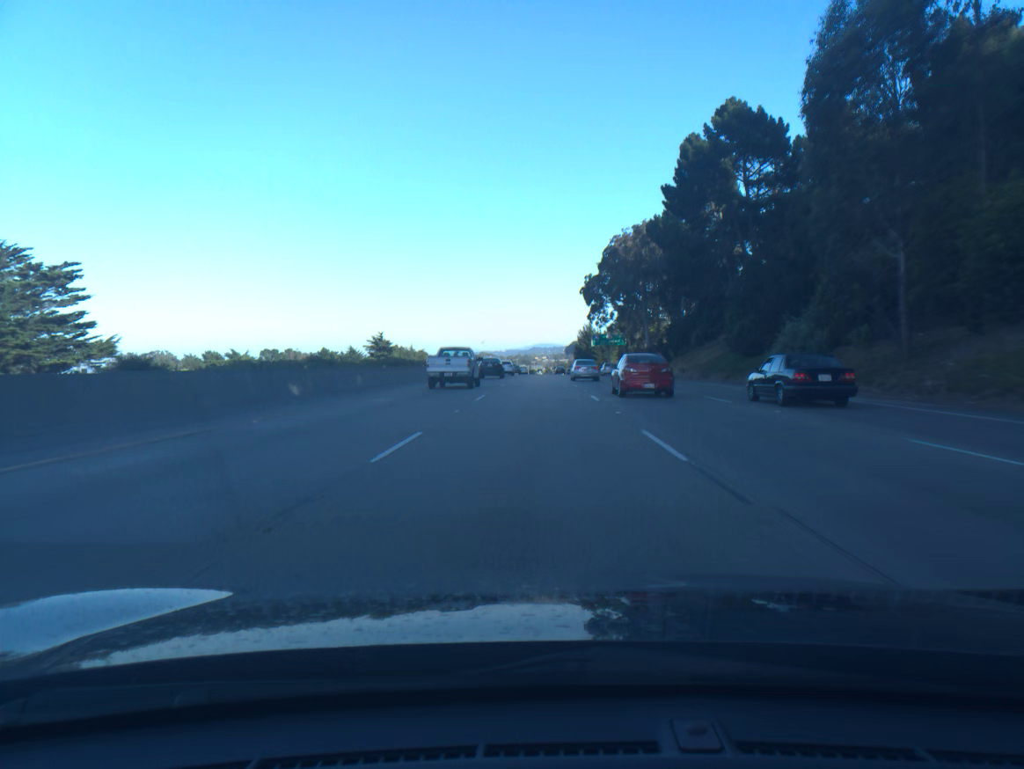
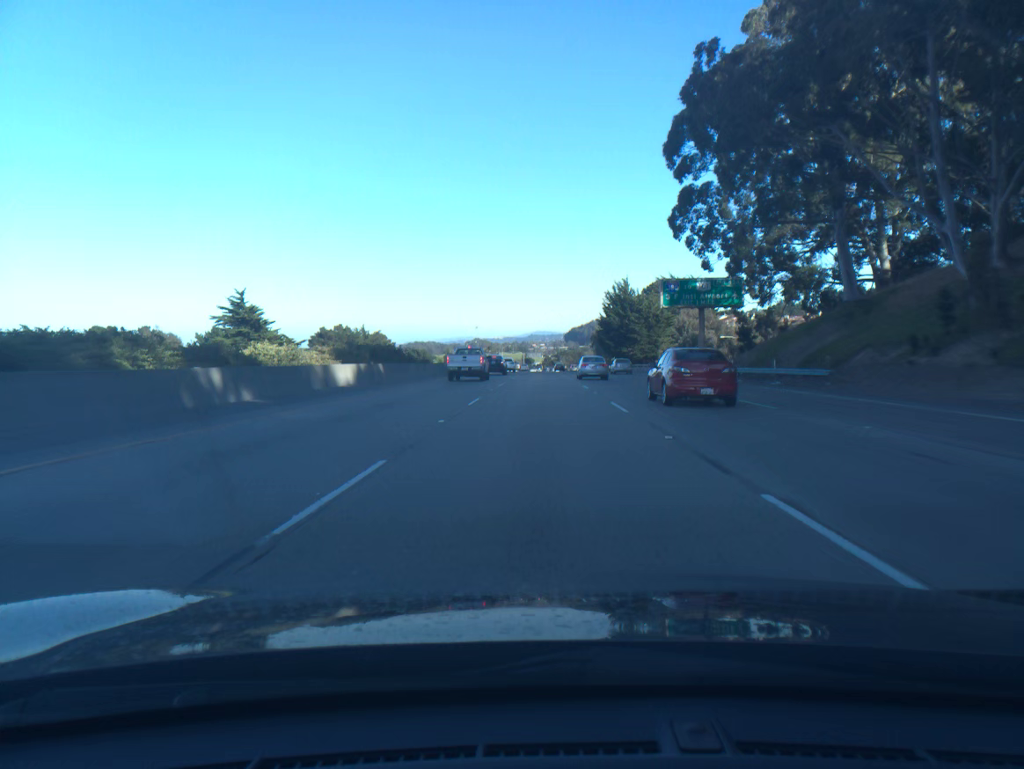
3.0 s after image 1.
(-0.4, +91.4) m; 0°
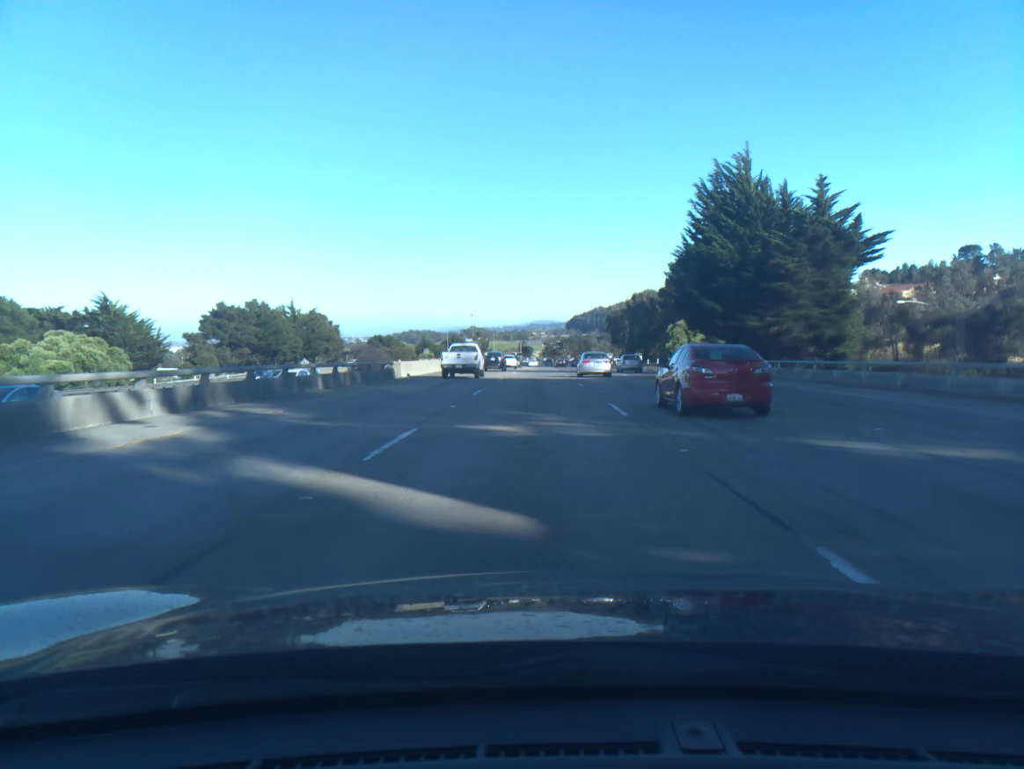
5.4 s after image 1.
(0.0, +73.1) m; 0°
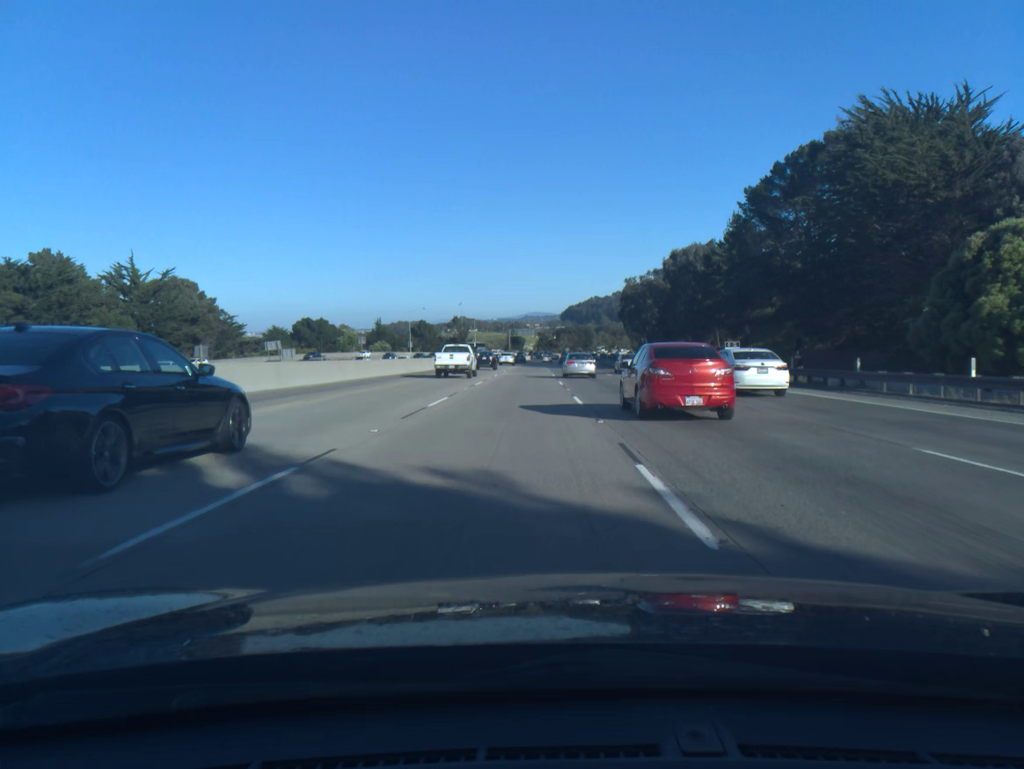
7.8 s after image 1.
(+0.3, +70.4) m; 0°
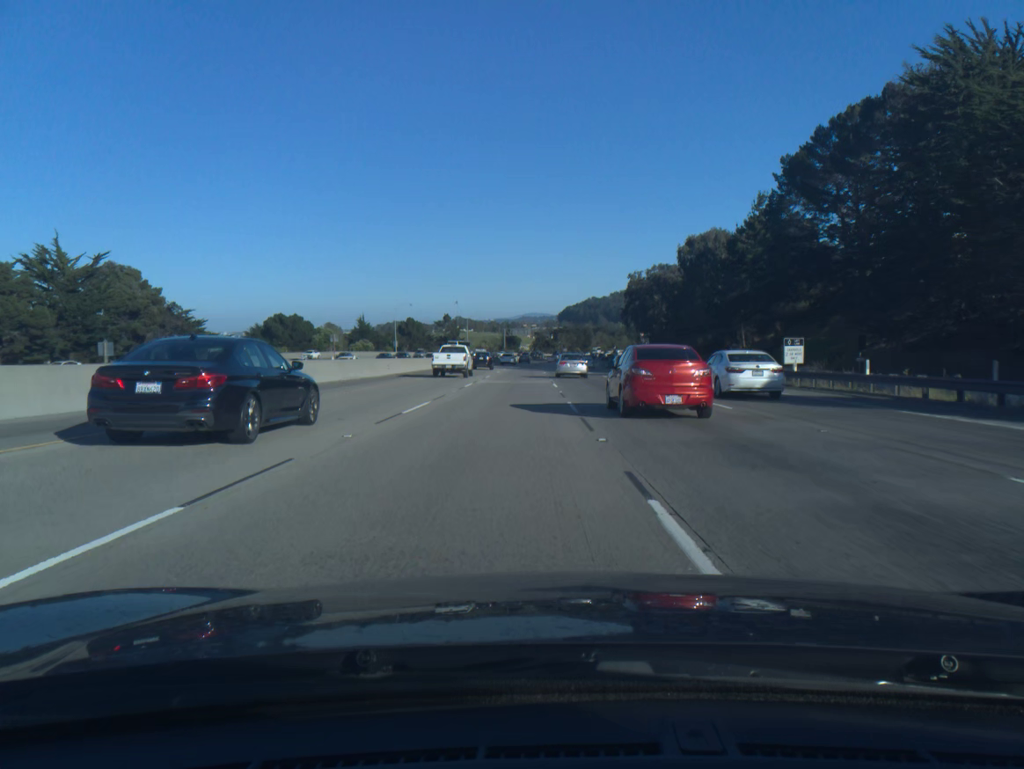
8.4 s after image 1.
(0.0, +16.8) m; 0°
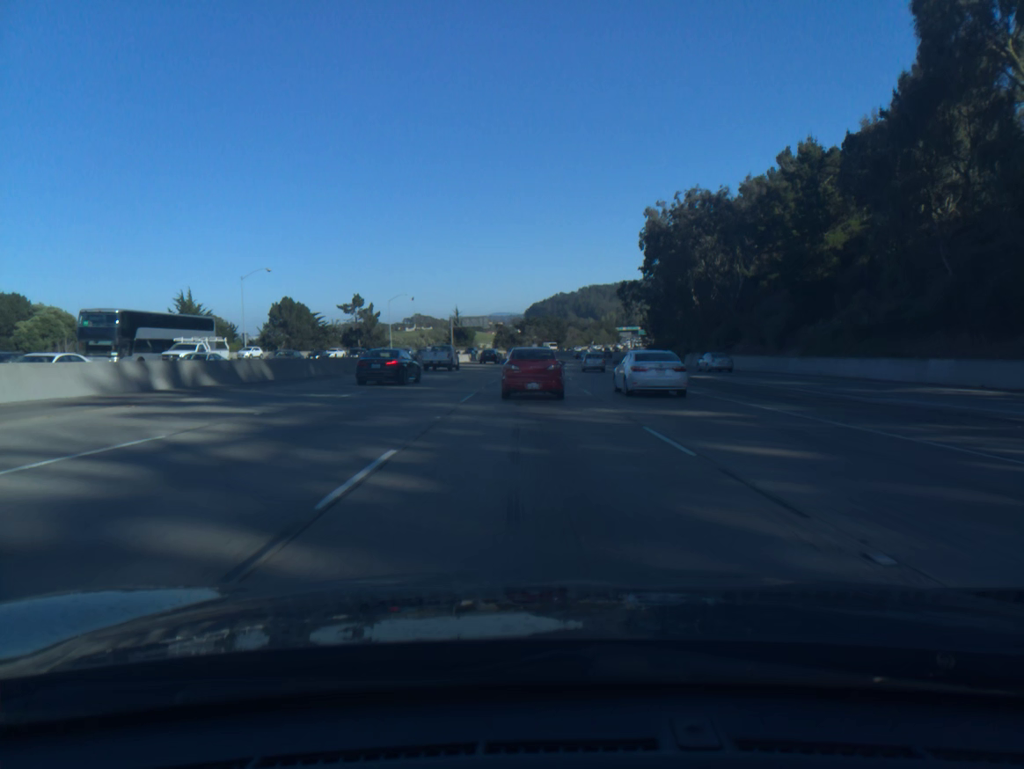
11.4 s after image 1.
(+1.6, +82.1) m; +2°
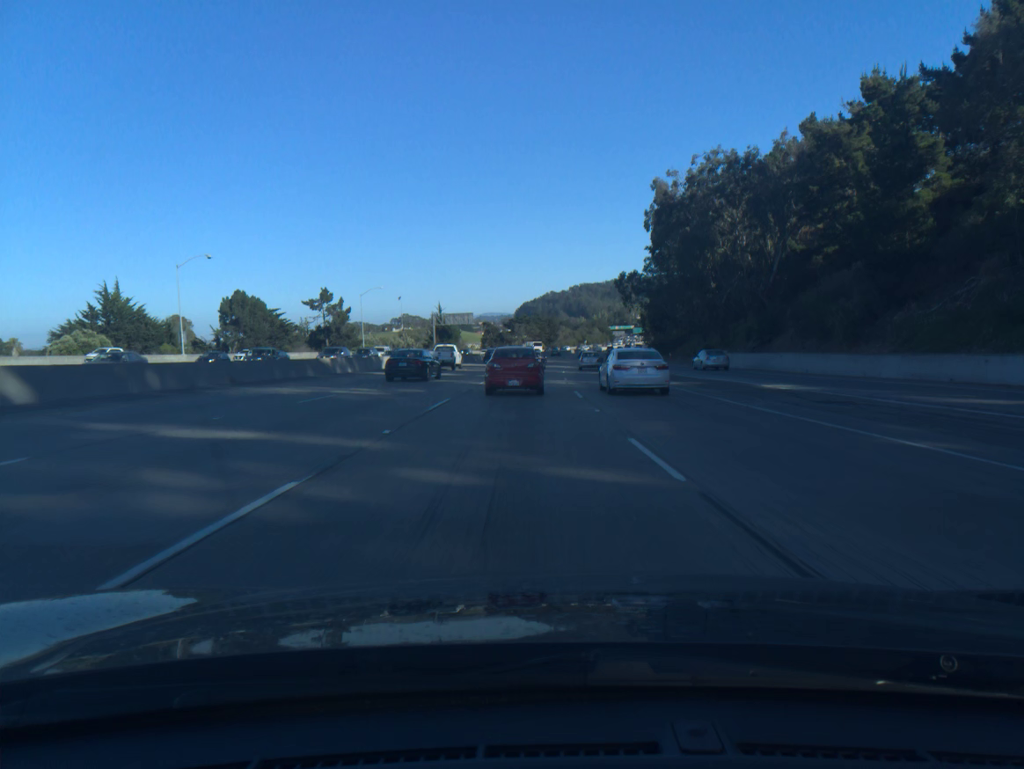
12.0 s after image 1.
(+0.1, +16.6) m; +1°
